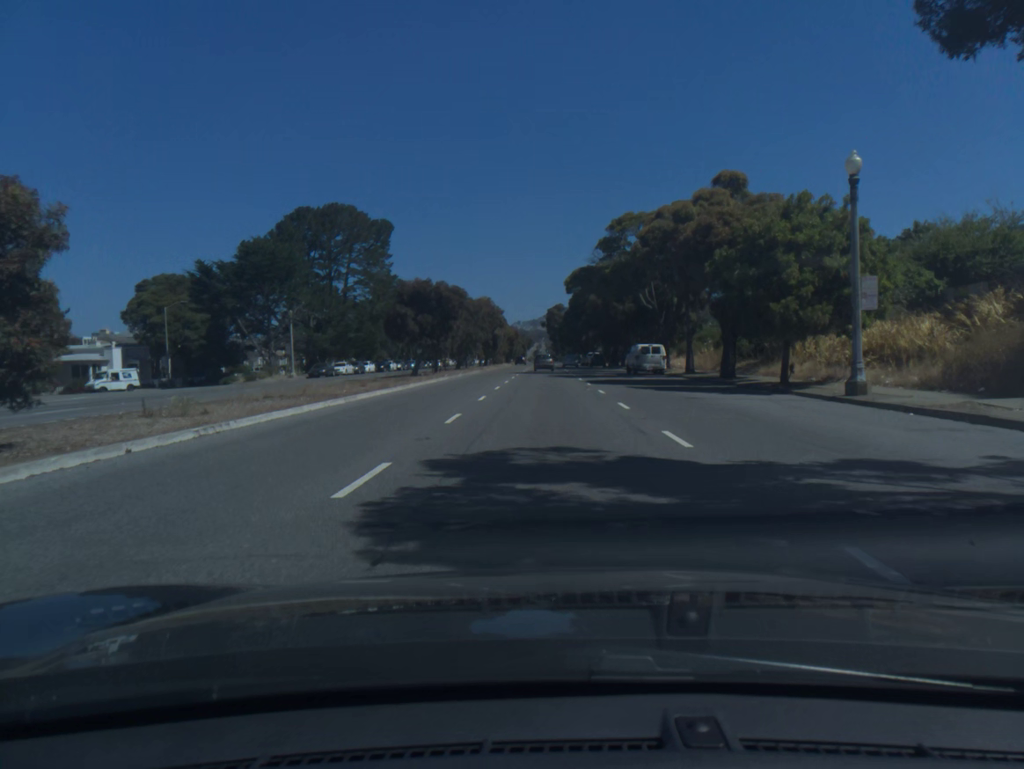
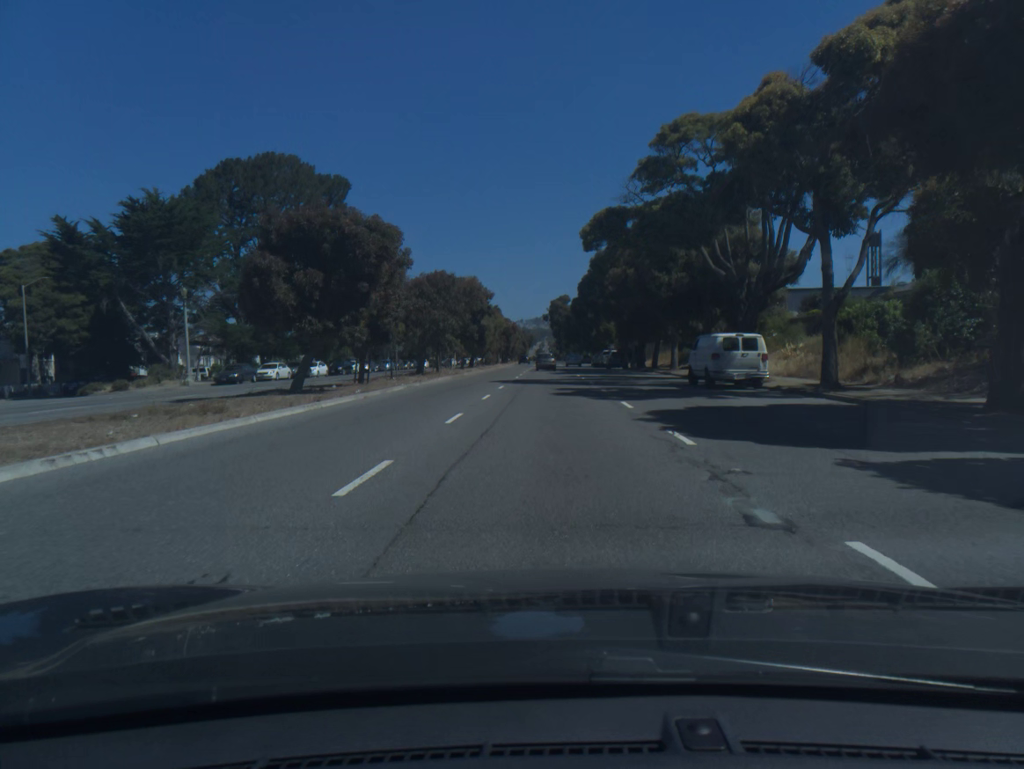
(-0.1, +22.0) m; 0°
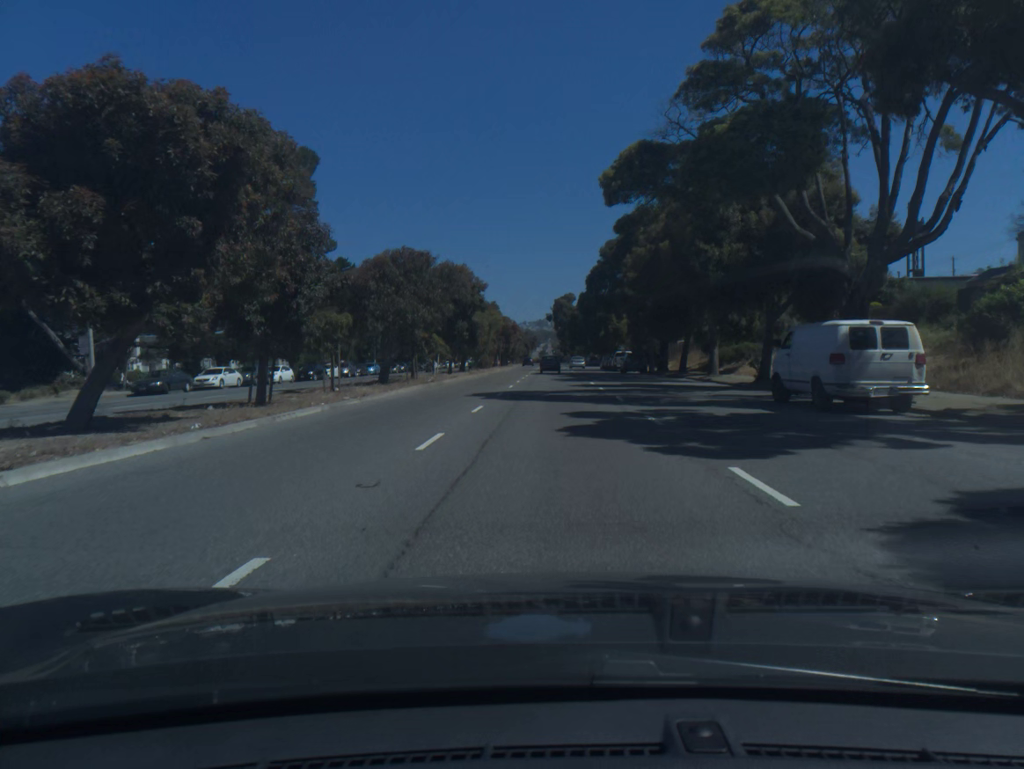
(0.0, +11.4) m; 0°
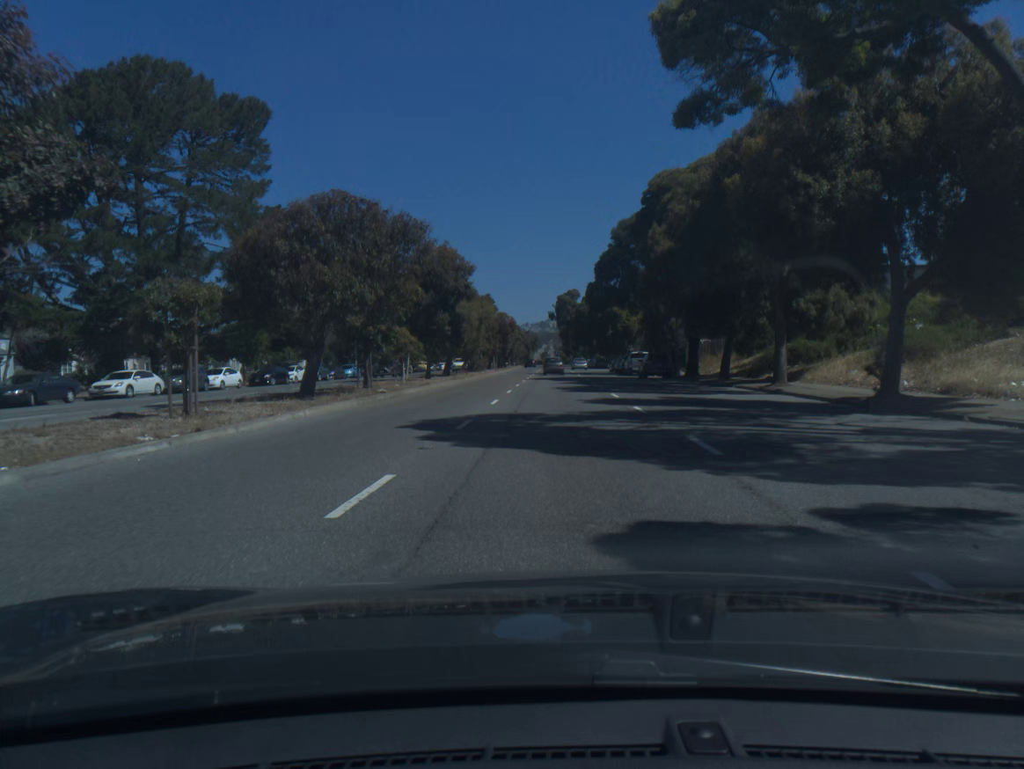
(0.0, +11.5) m; 0°
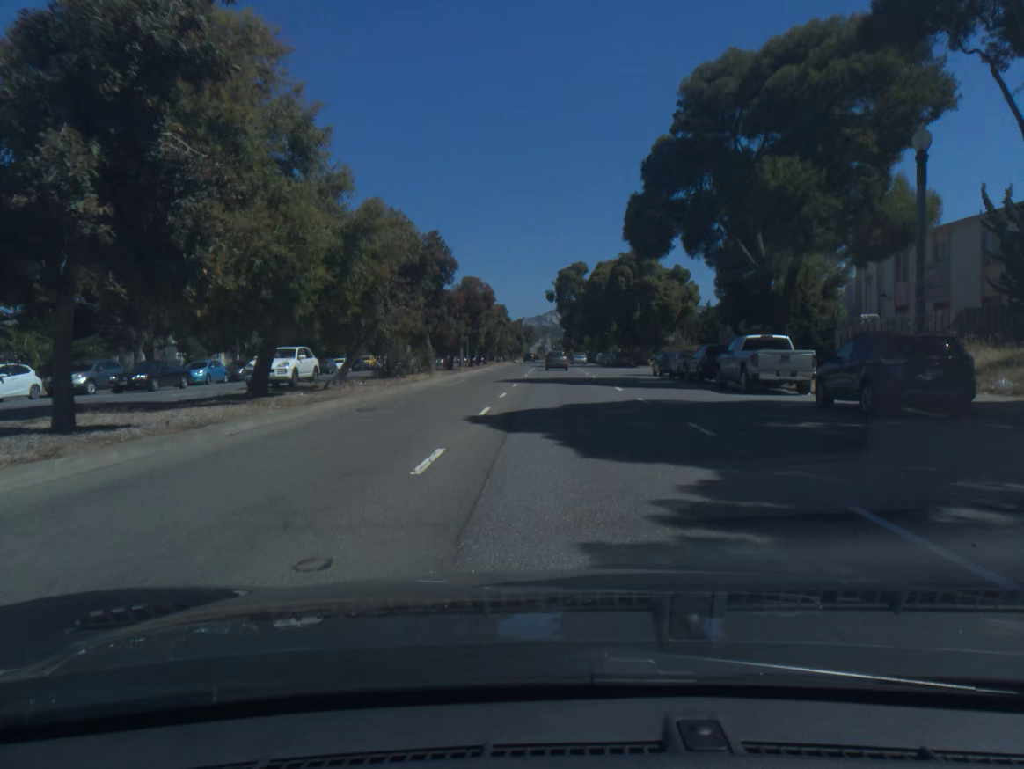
(0.0, +35.3) m; 0°
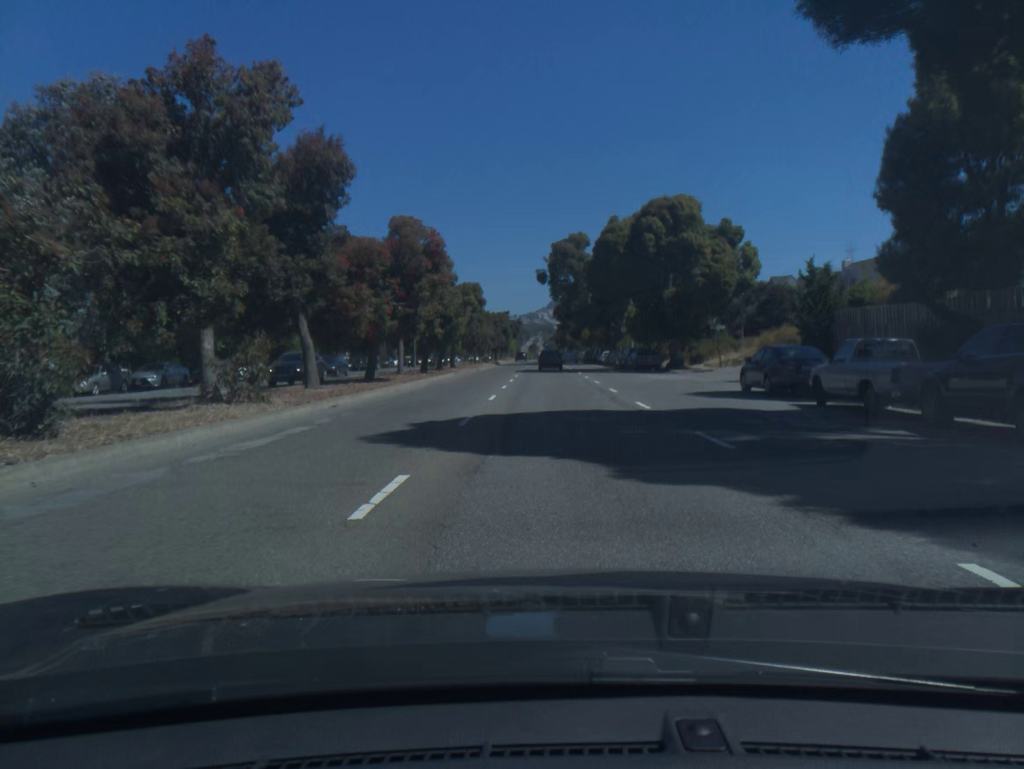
(+0.1, +23.5) m; +1°
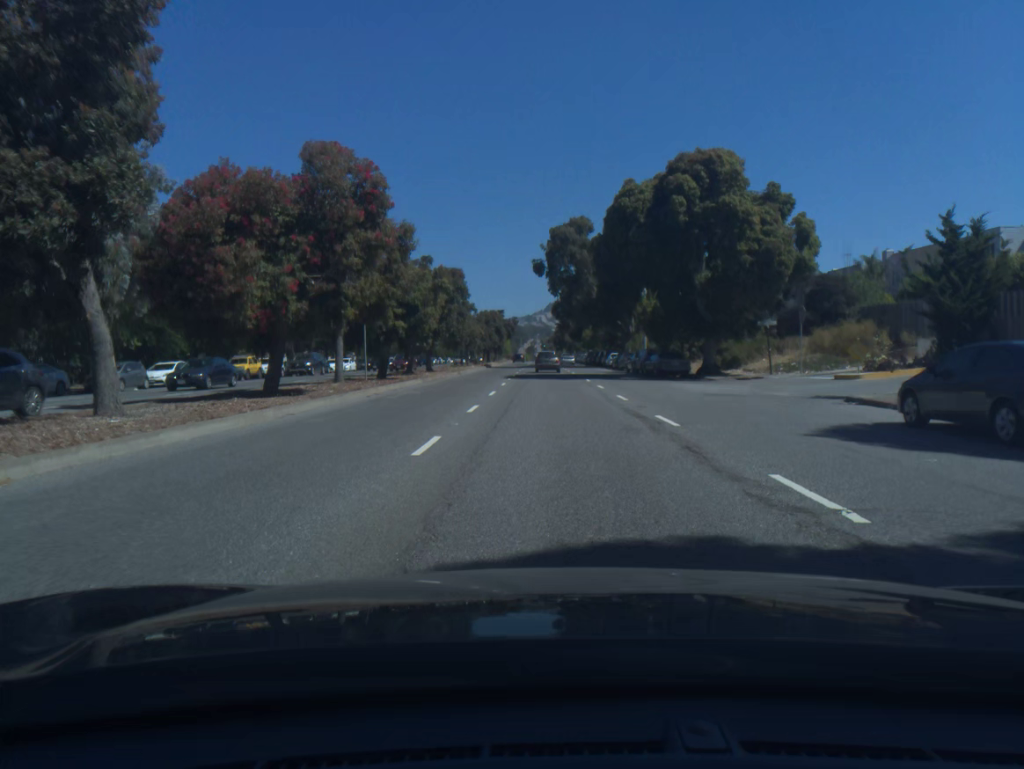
(0.0, +11.7) m; 0°
